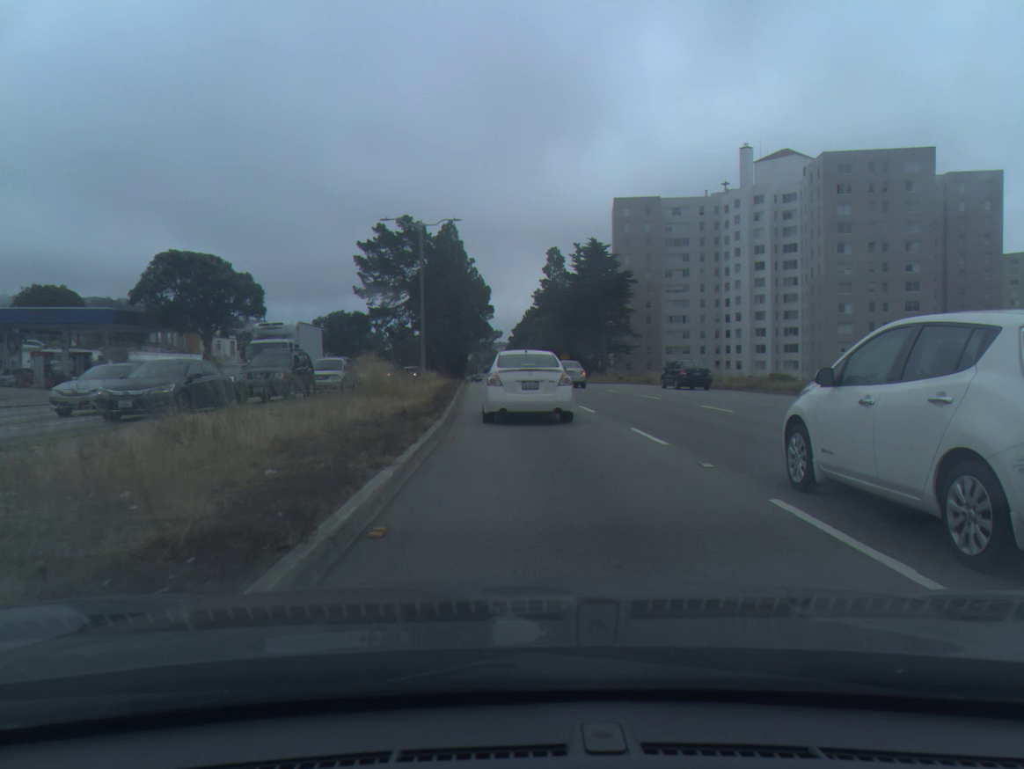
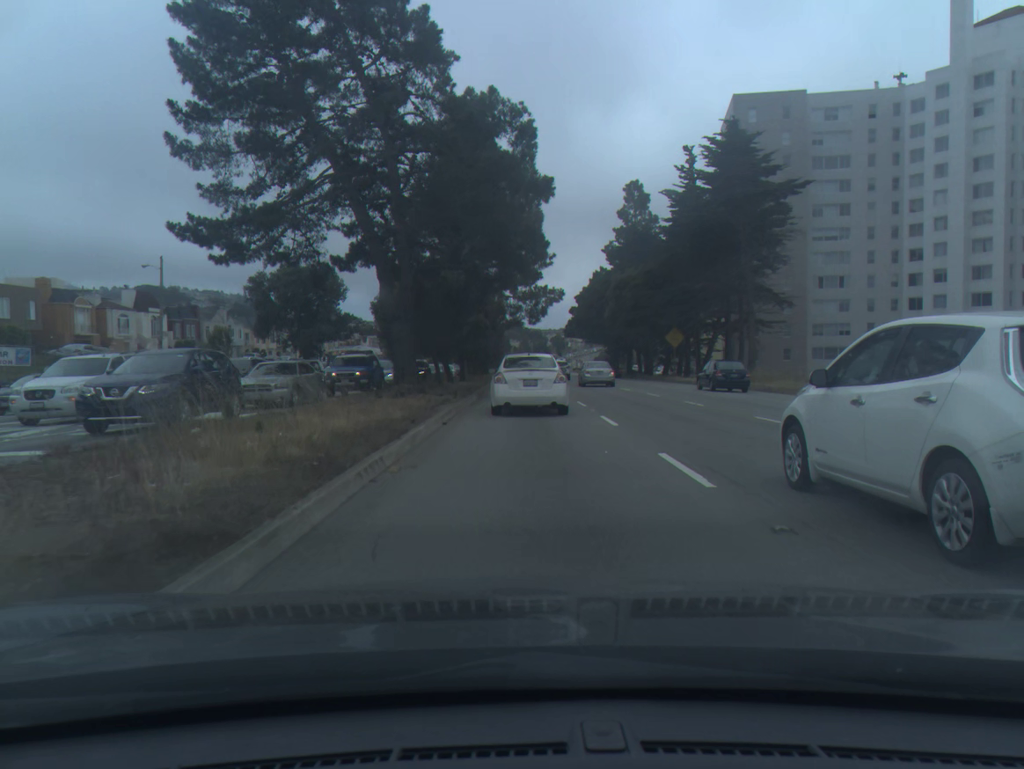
(-1.9, +48.1) m; -4°
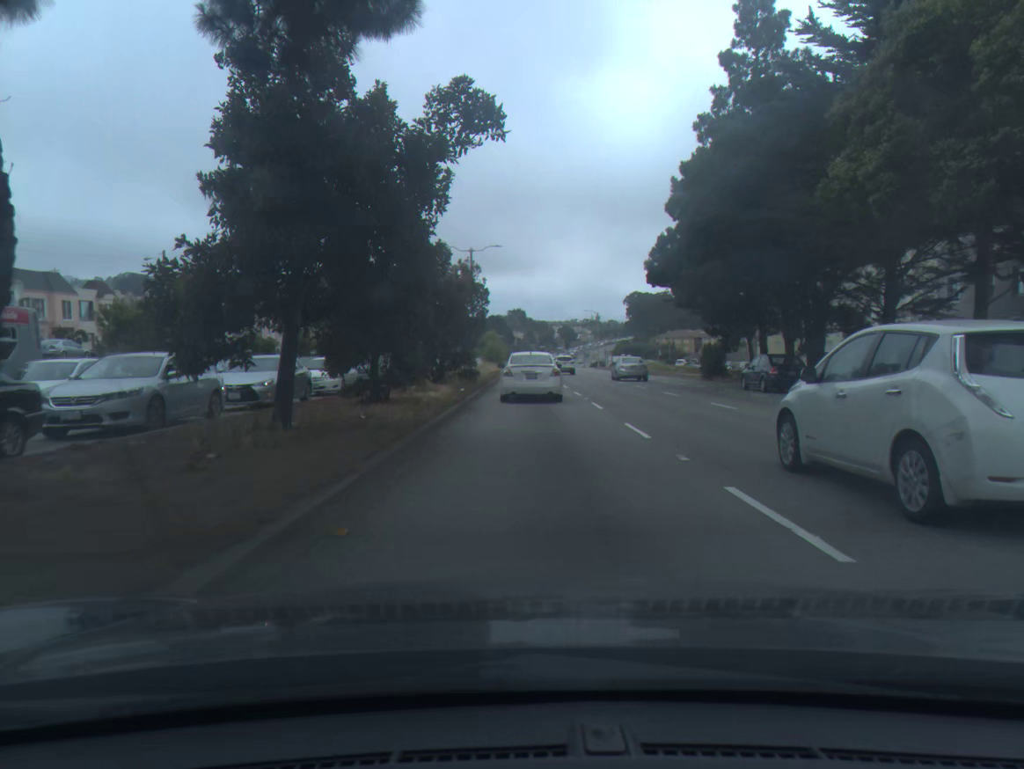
(0.0, +54.5) m; 0°
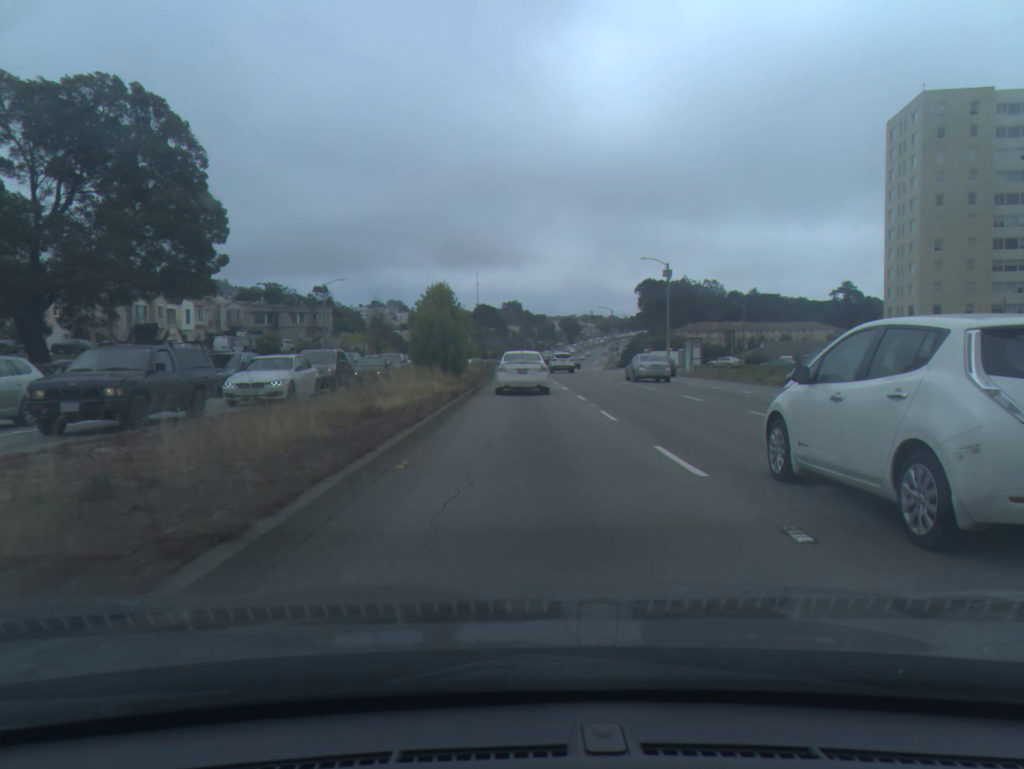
(+0.1, +63.4) m; 0°
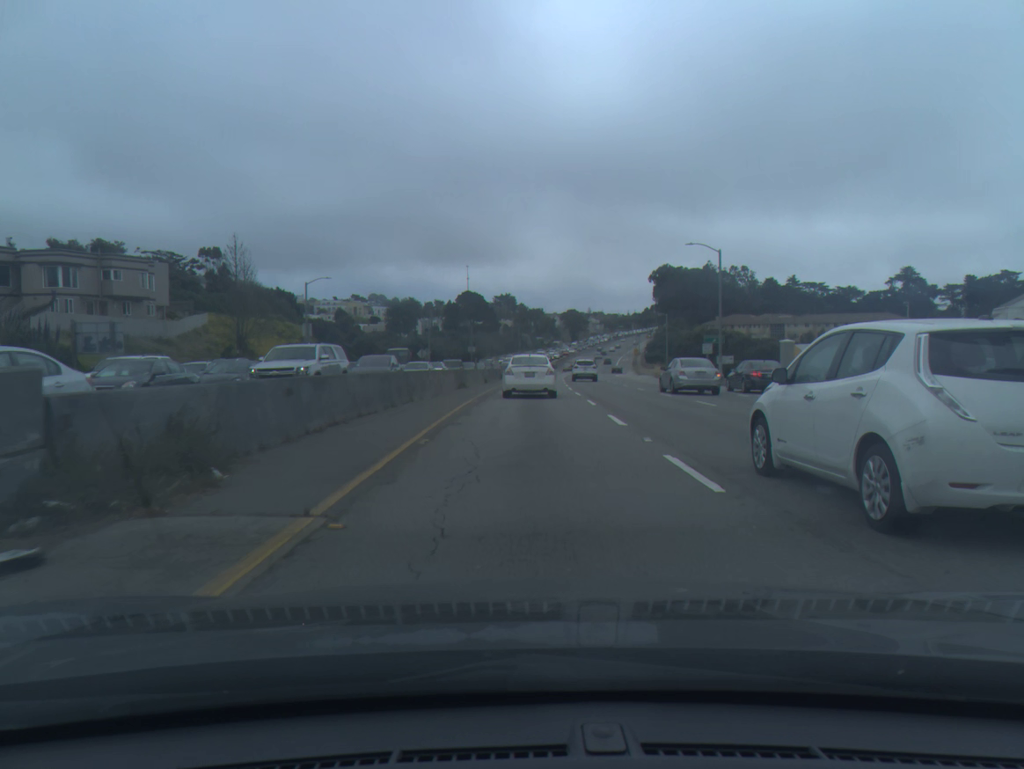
(+0.1, +67.5) m; 0°
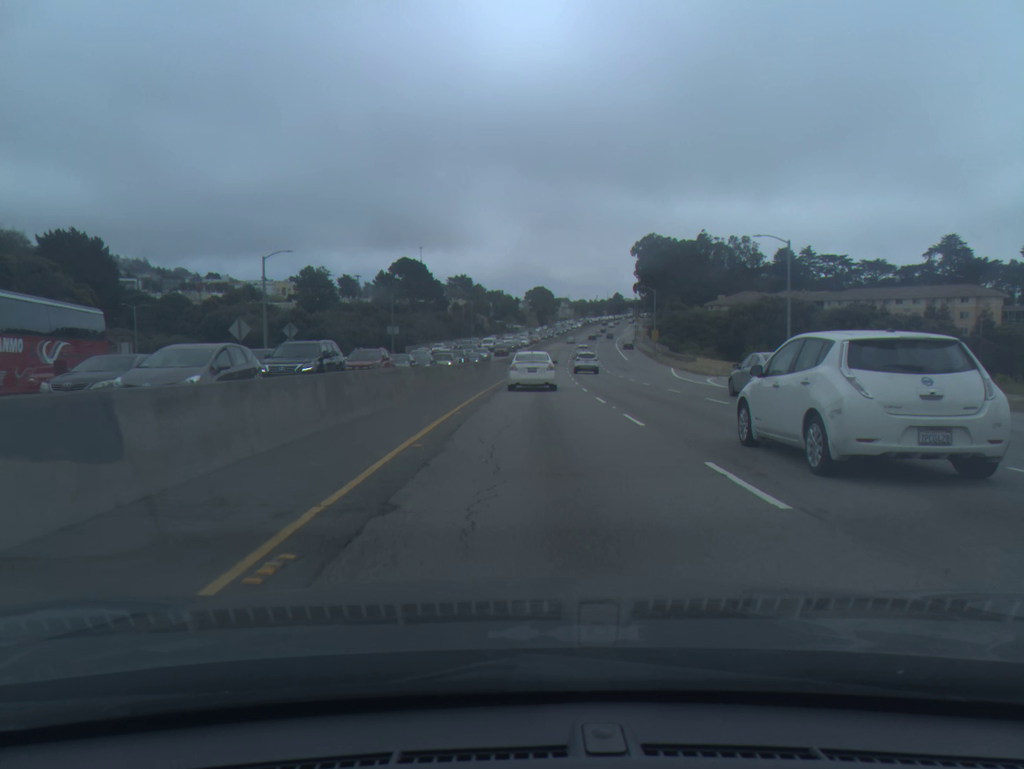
(+1.5, +67.3) m; +3°
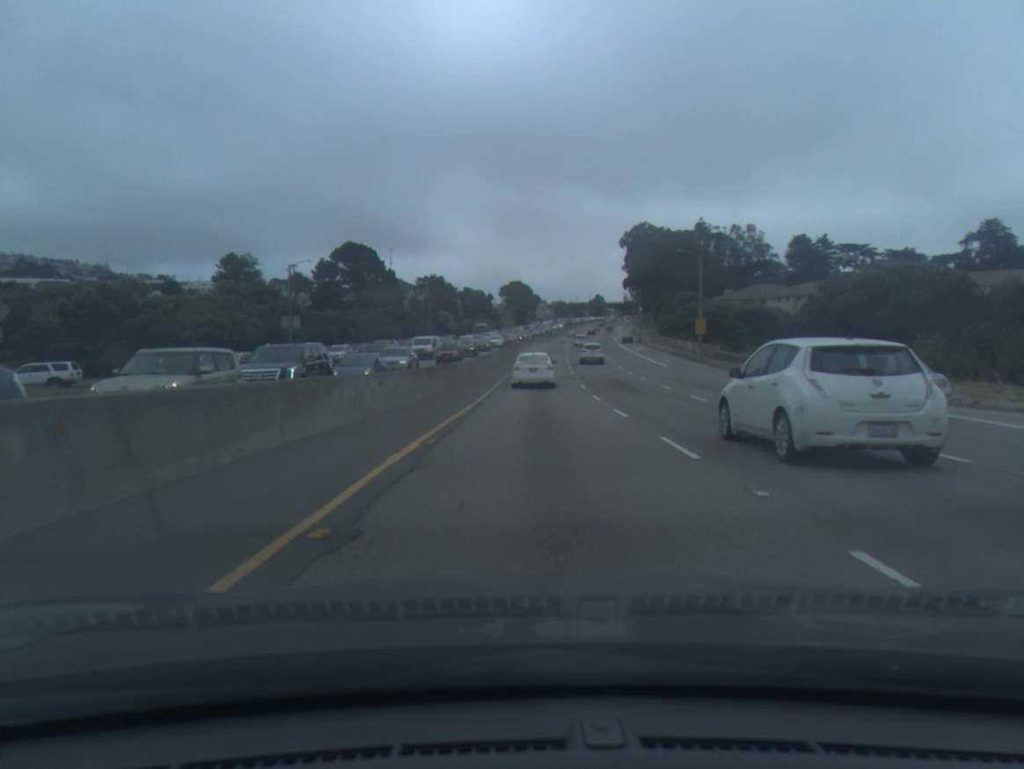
(+0.8, +41.1) m; +2°
